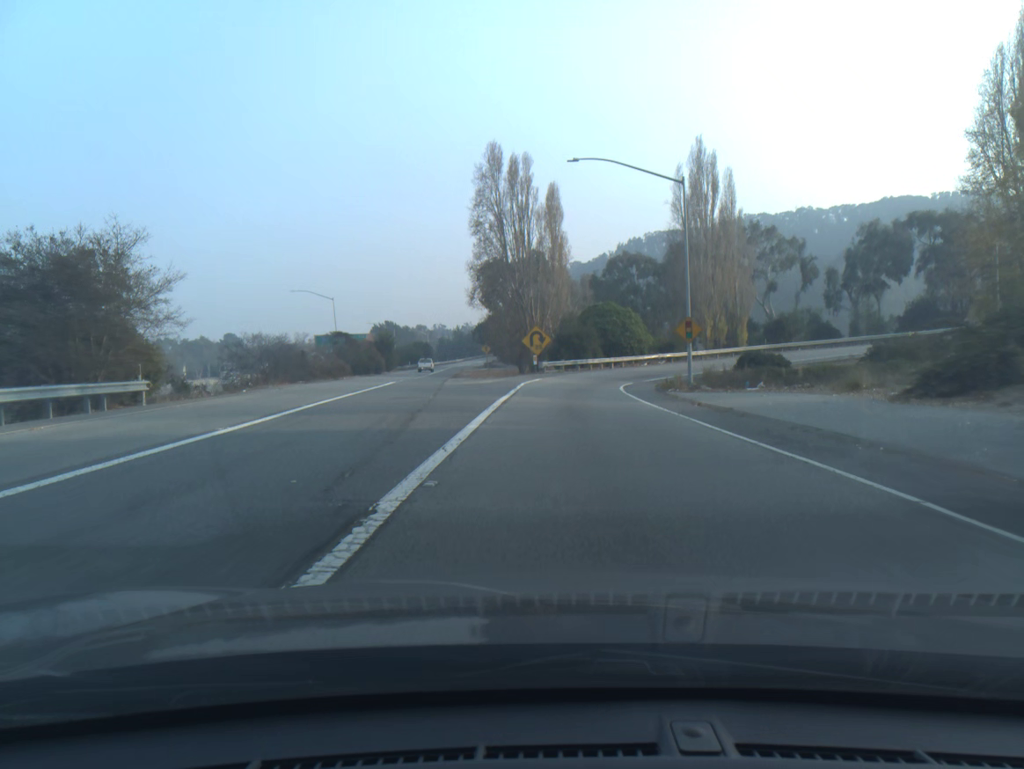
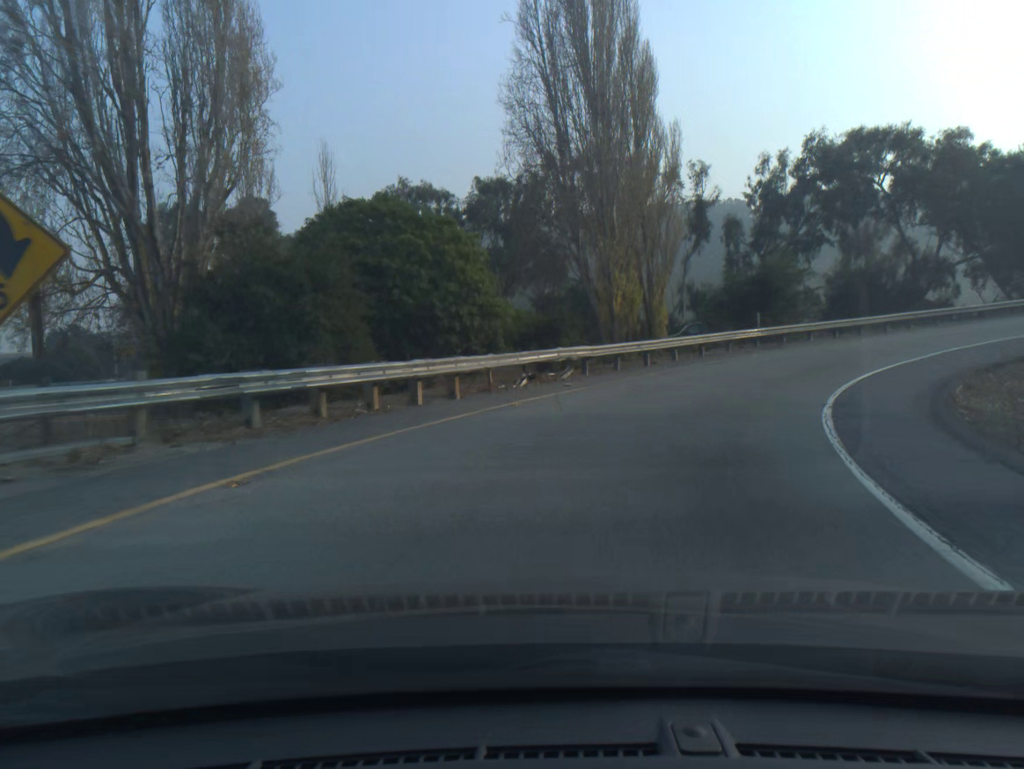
(+3.0, +44.6) m; +18°
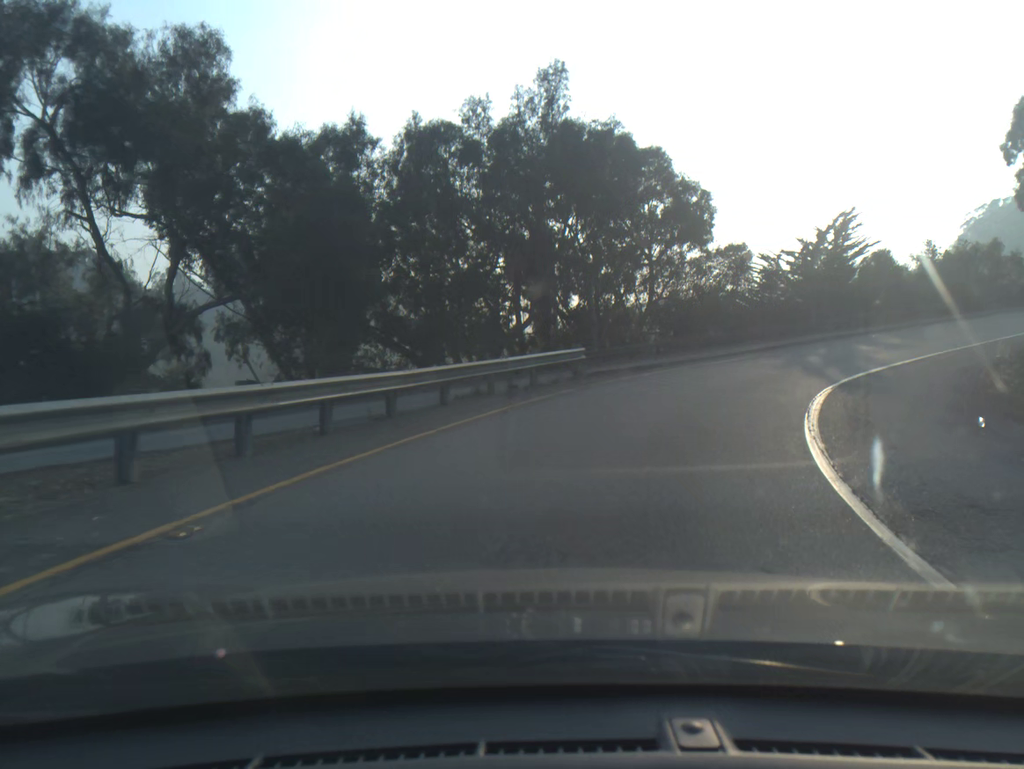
(+14.6, +31.5) m; +50°
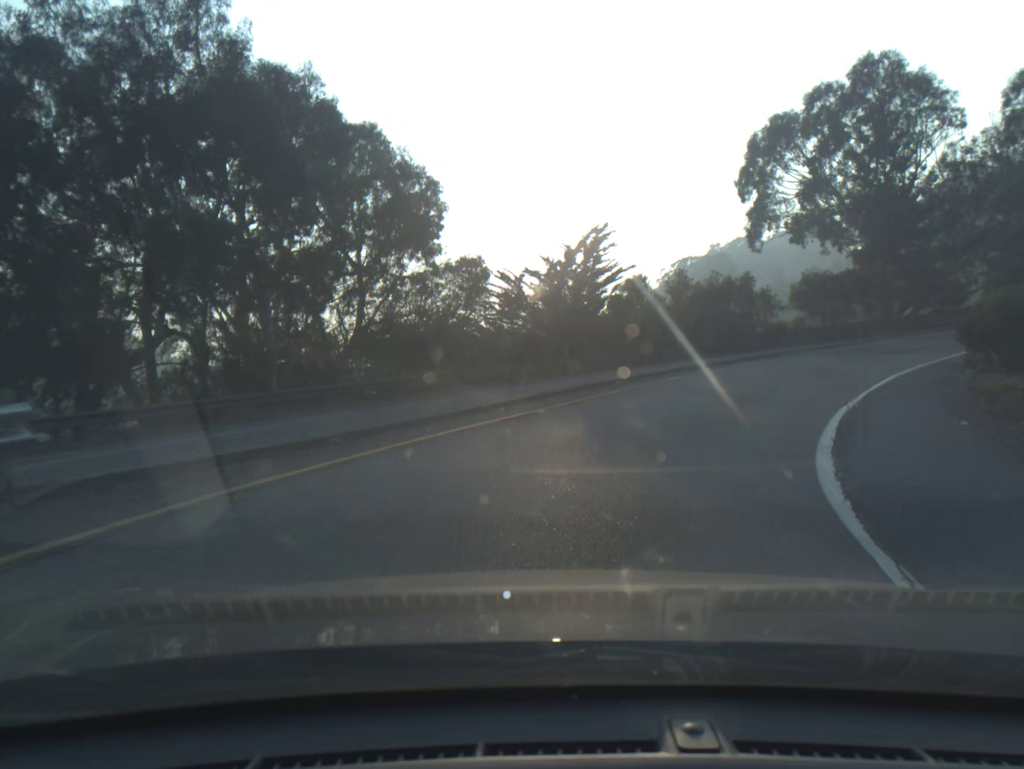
(+2.2, +12.7) m; +20°
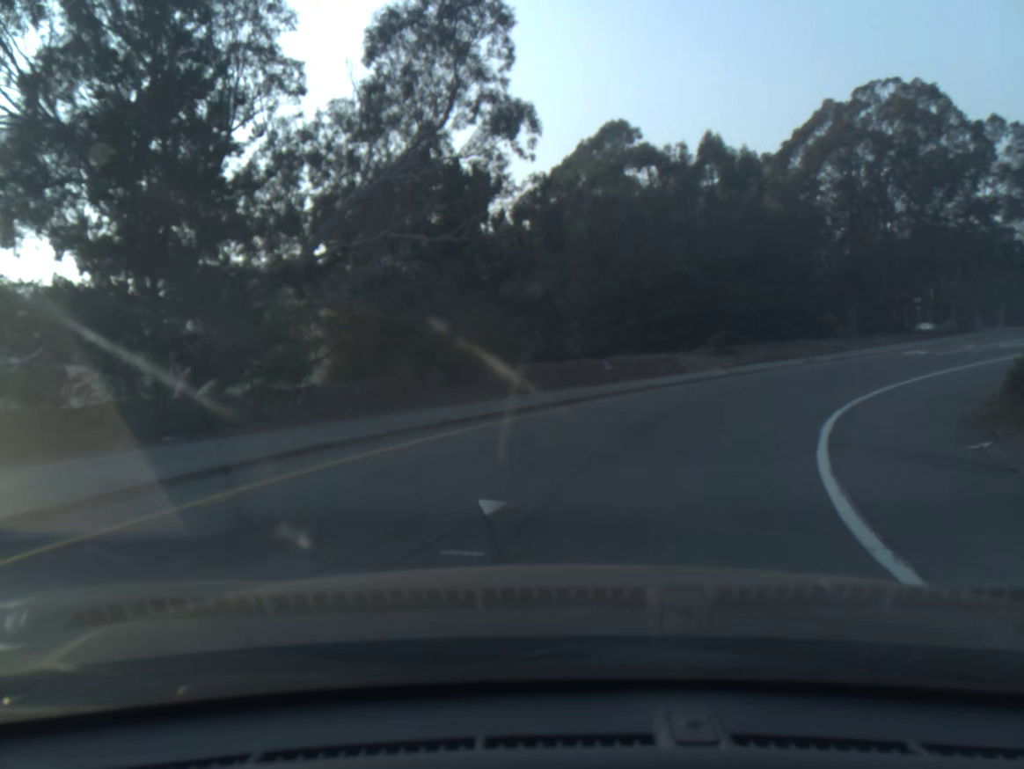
(+12.0, +27.3) m; +47°
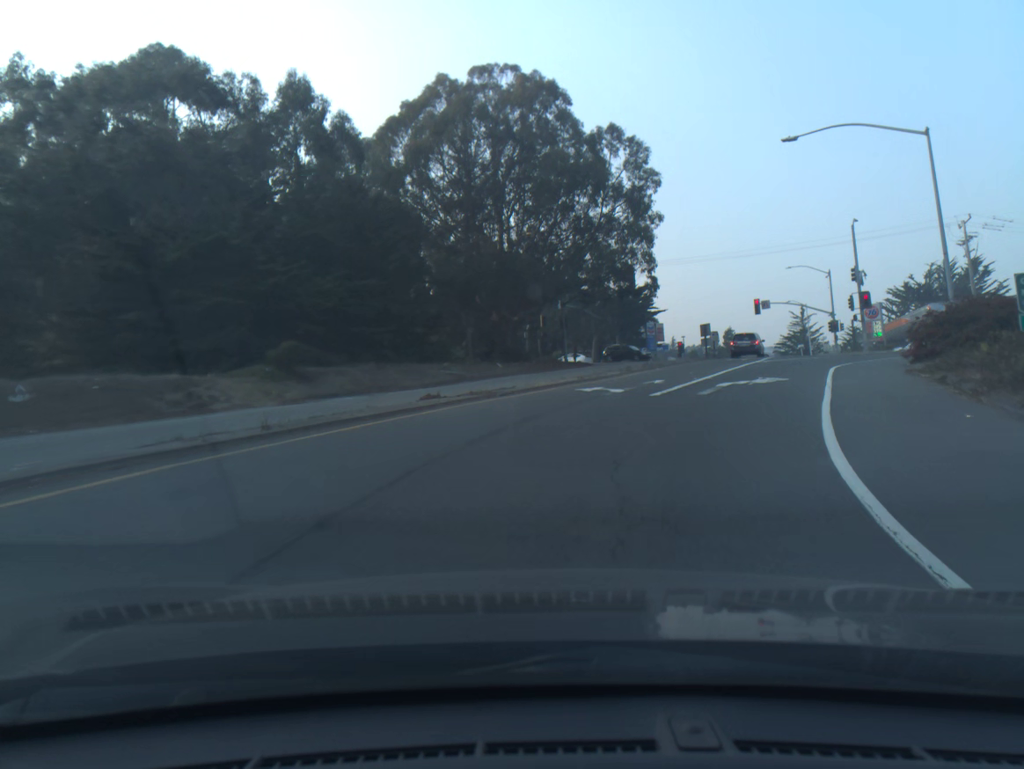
(+4.5, +17.7) m; +29°
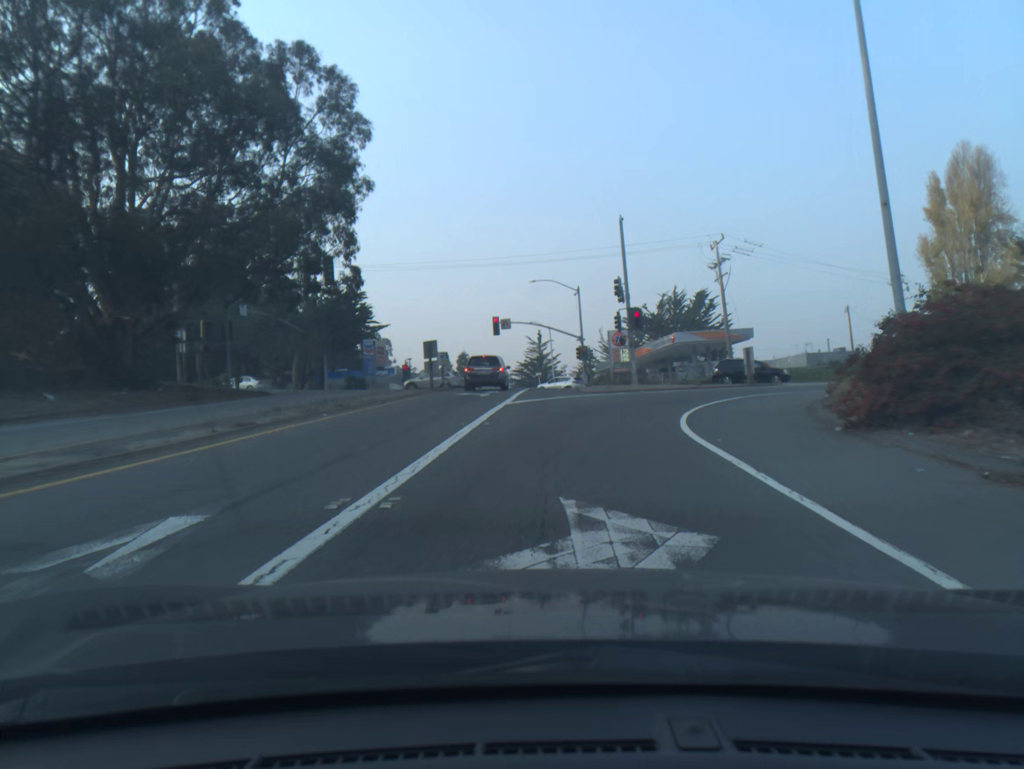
(+3.7, +17.9) m; +18°
